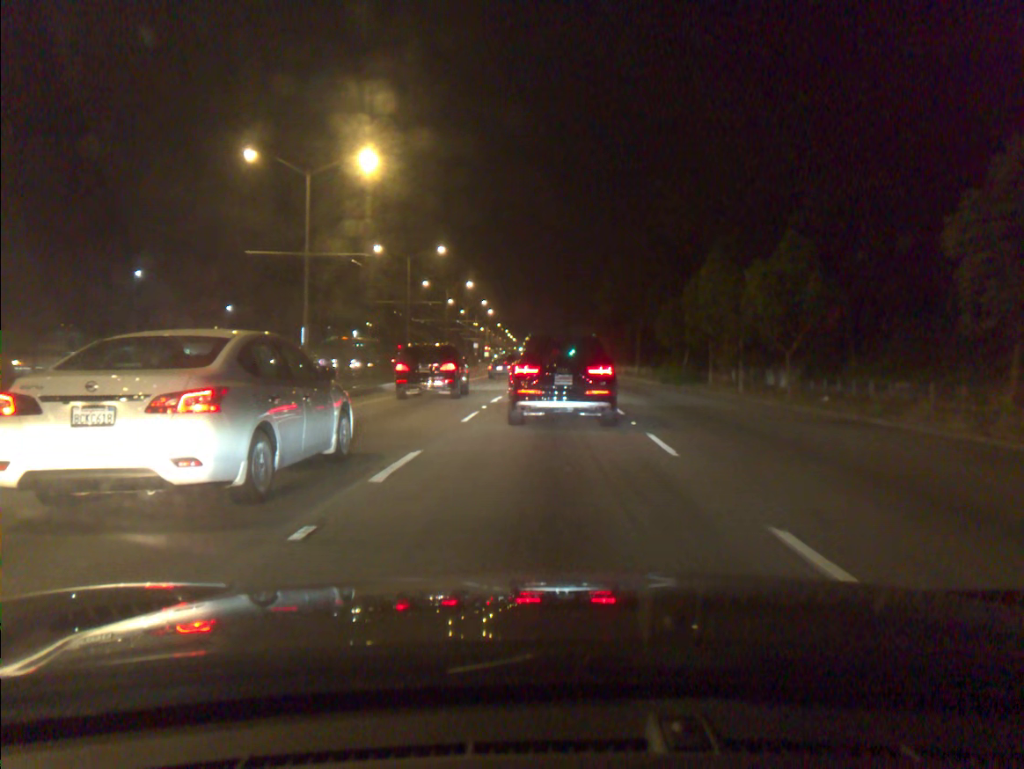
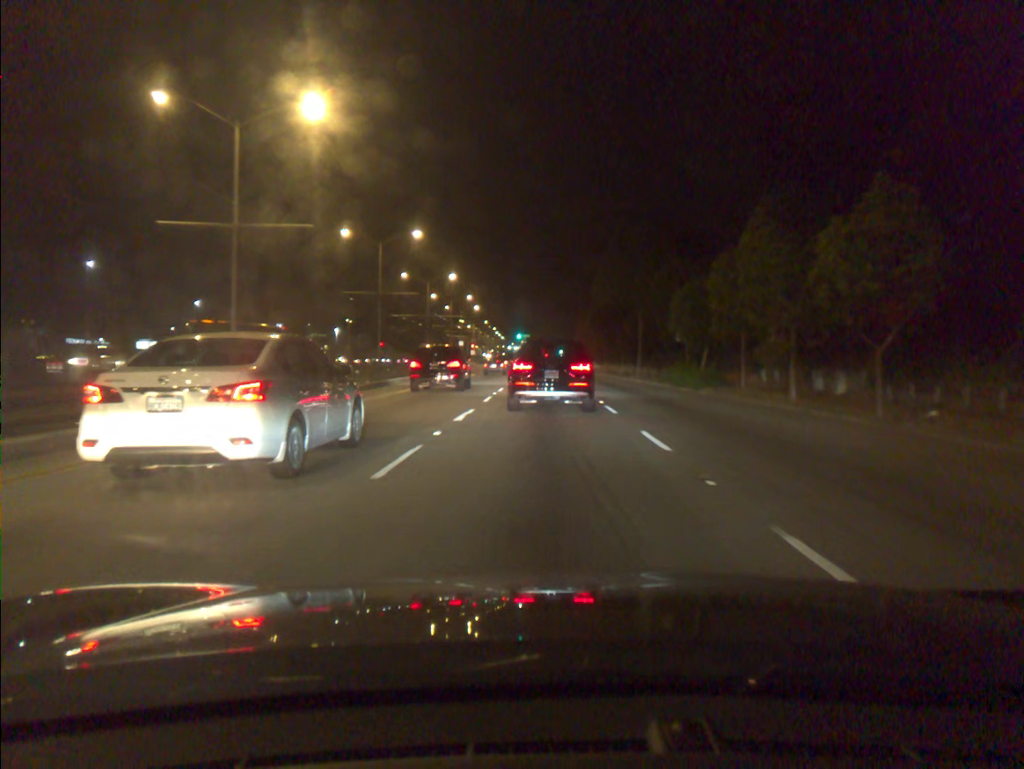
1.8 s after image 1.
(0.0, +7.3) m; +1°
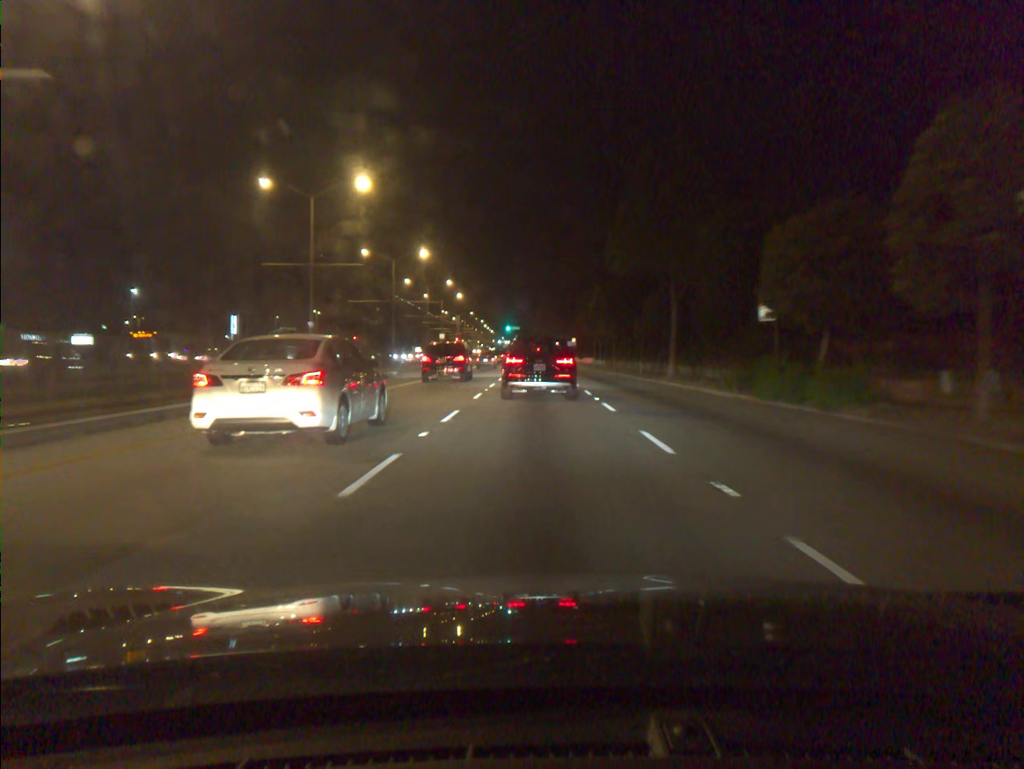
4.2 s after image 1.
(0.0, +15.3) m; 0°
